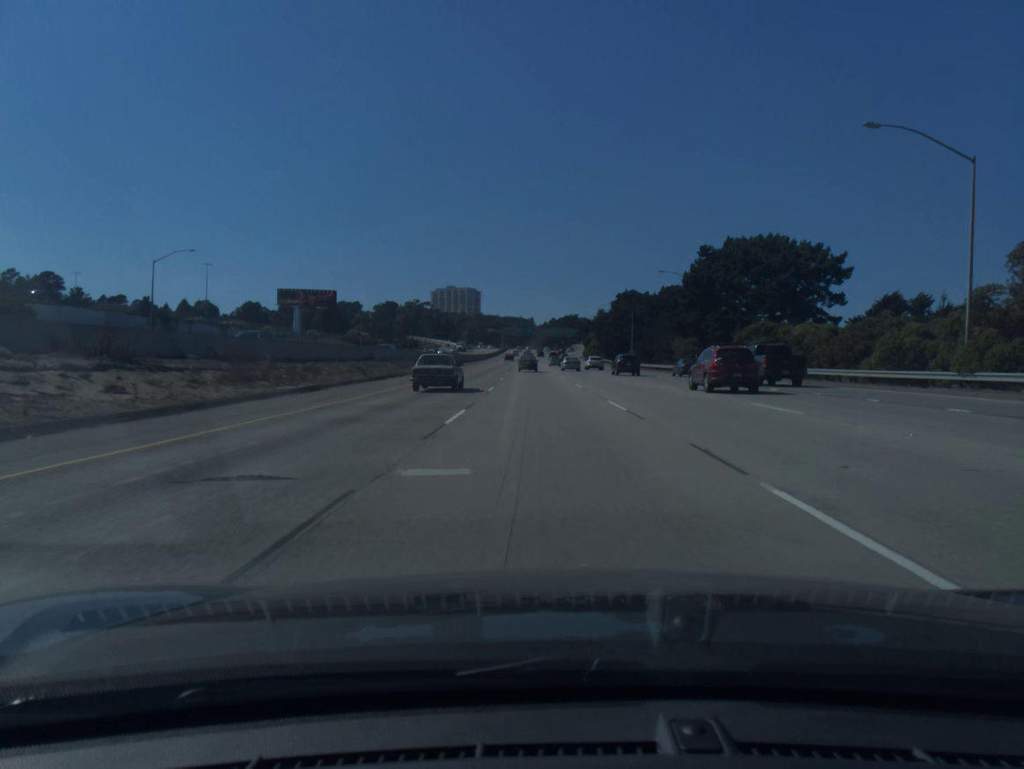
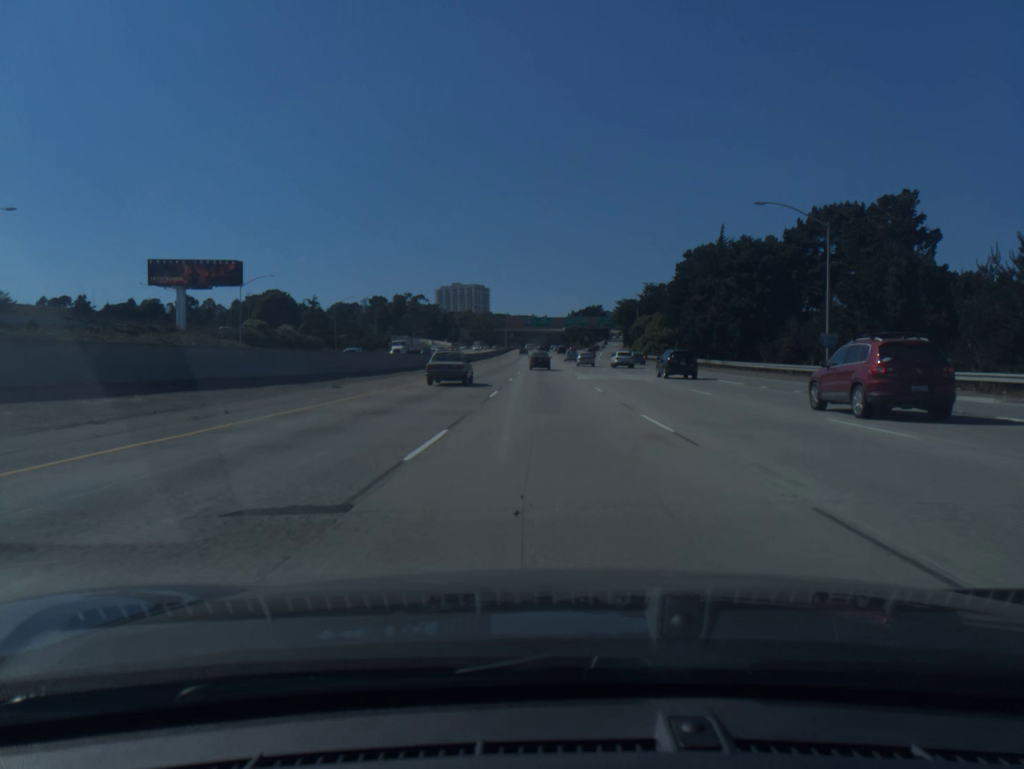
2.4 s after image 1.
(-1.4, +78.0) m; -1°
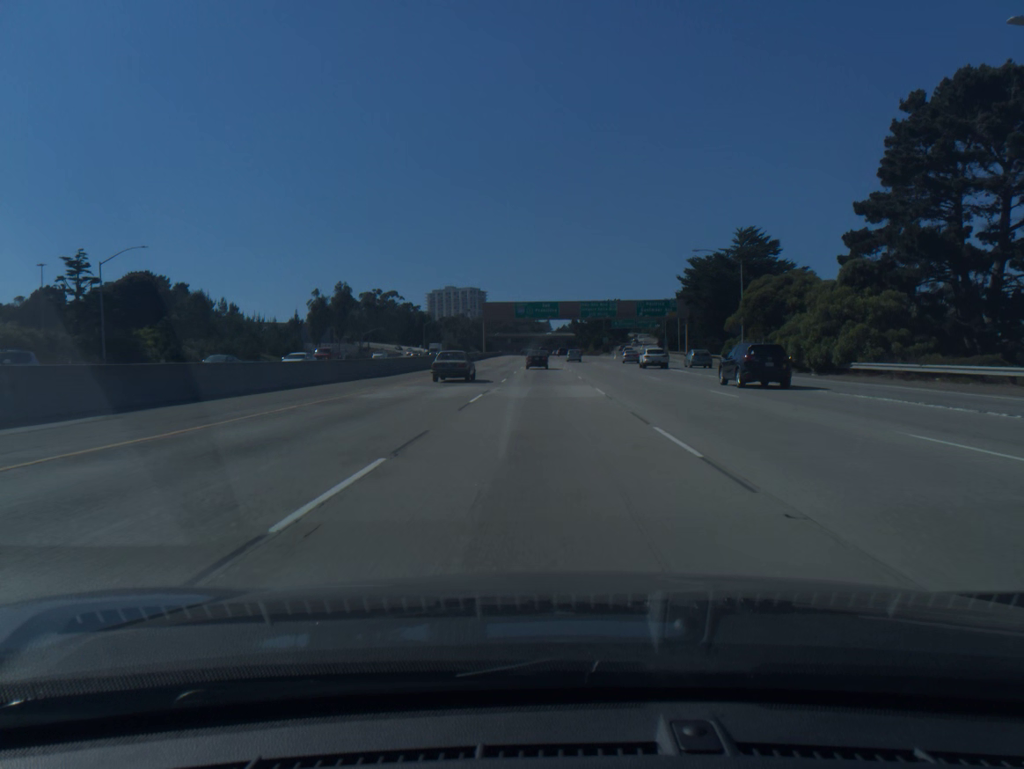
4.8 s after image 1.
(+0.2, +76.9) m; 0°
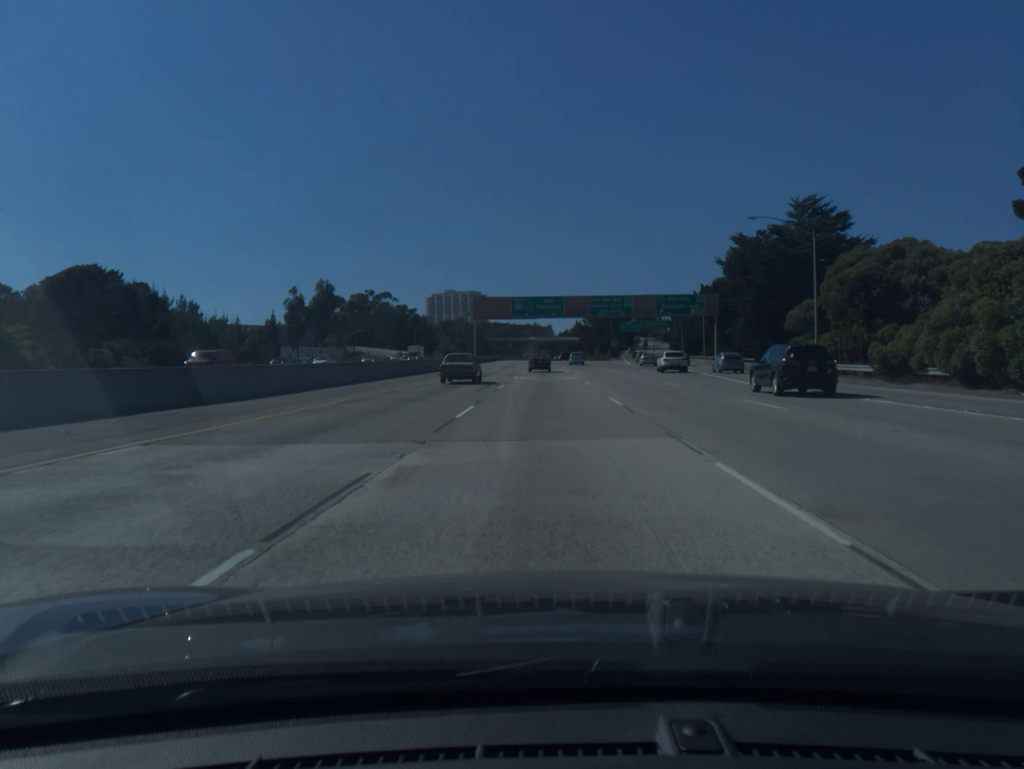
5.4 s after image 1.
(0.0, +18.8) m; 0°
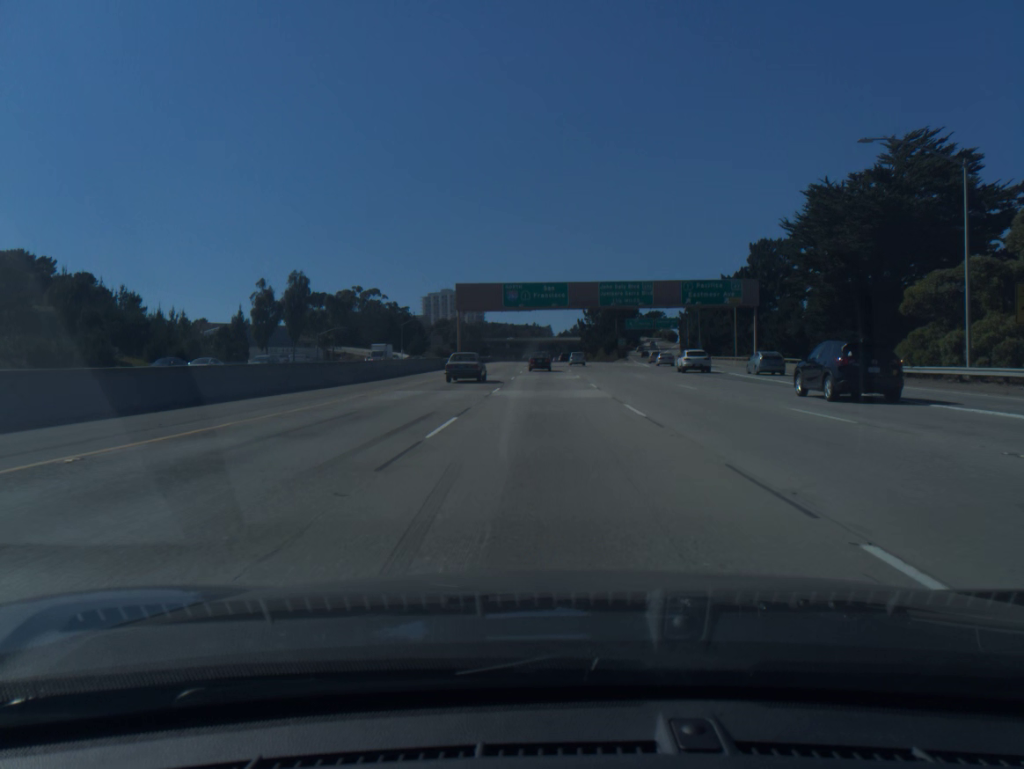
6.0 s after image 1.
(0.0, +18.7) m; 0°
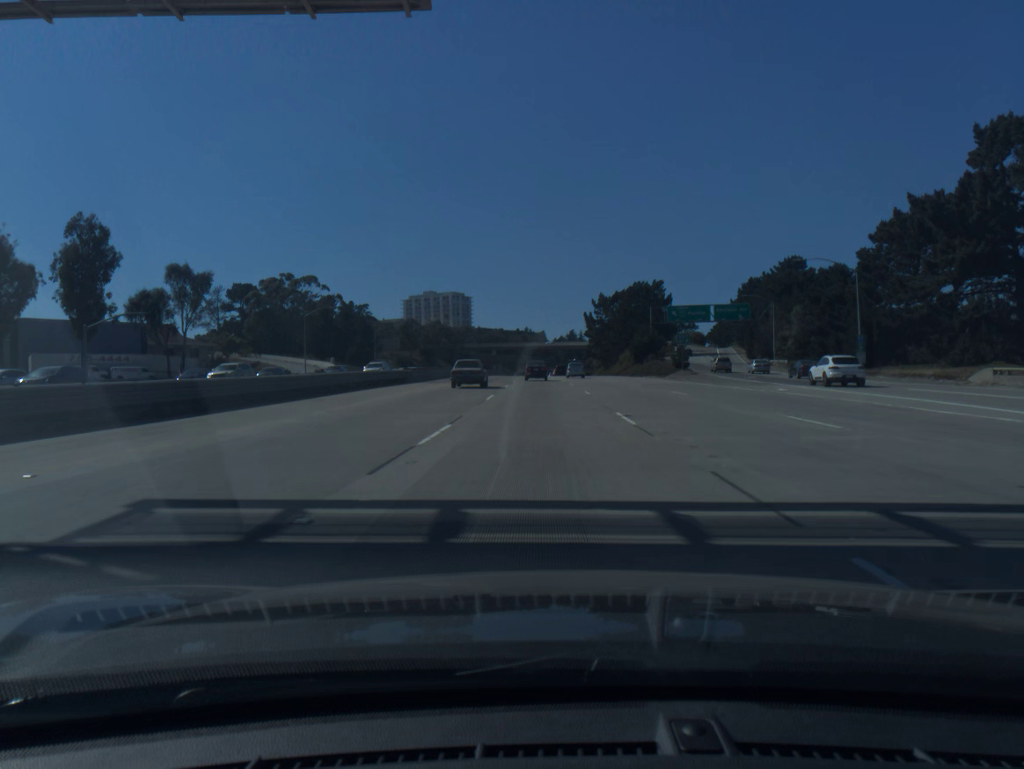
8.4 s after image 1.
(+0.2, +73.3) m; 0°
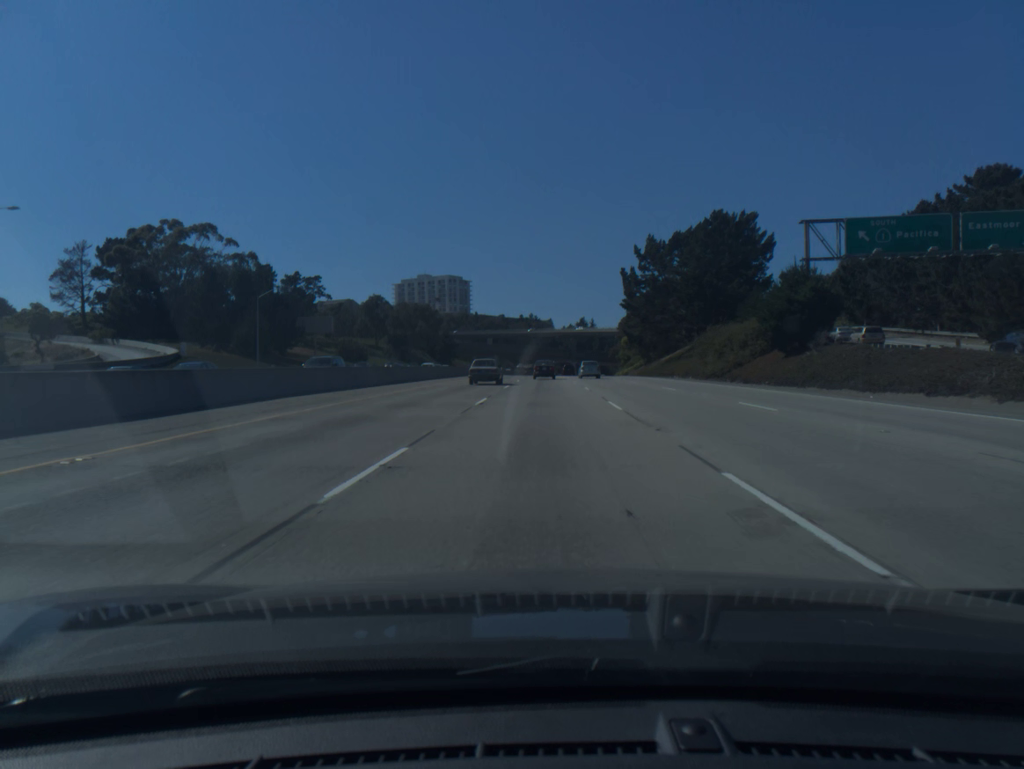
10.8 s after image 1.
(-0.3, +71.8) m; -1°
